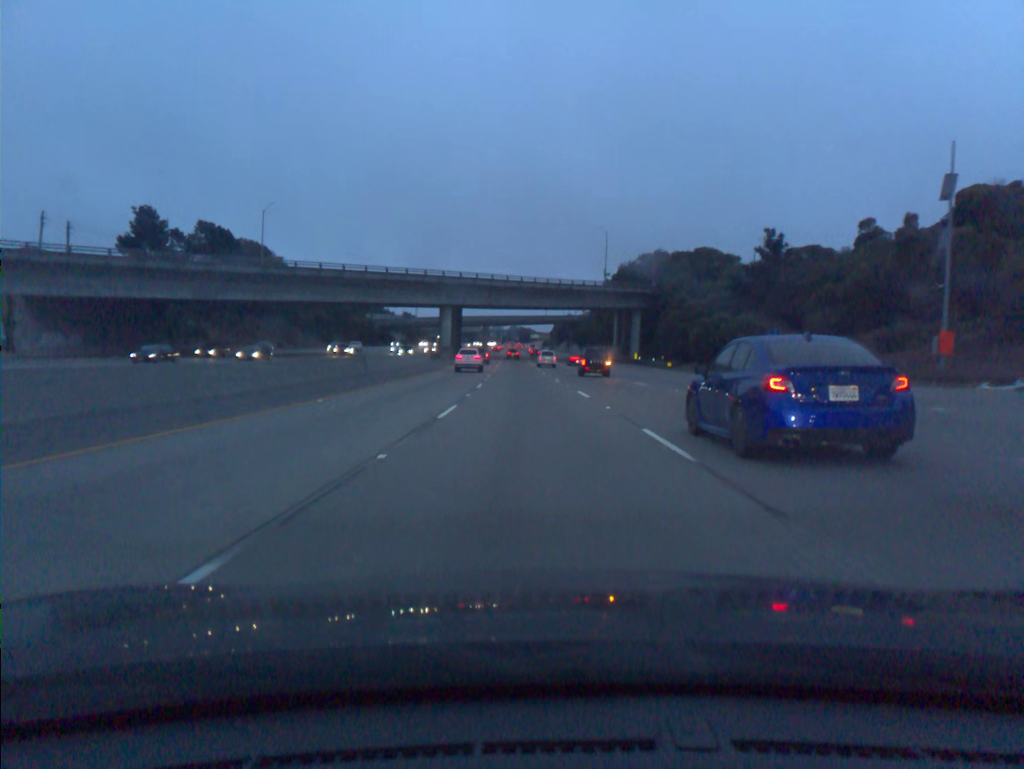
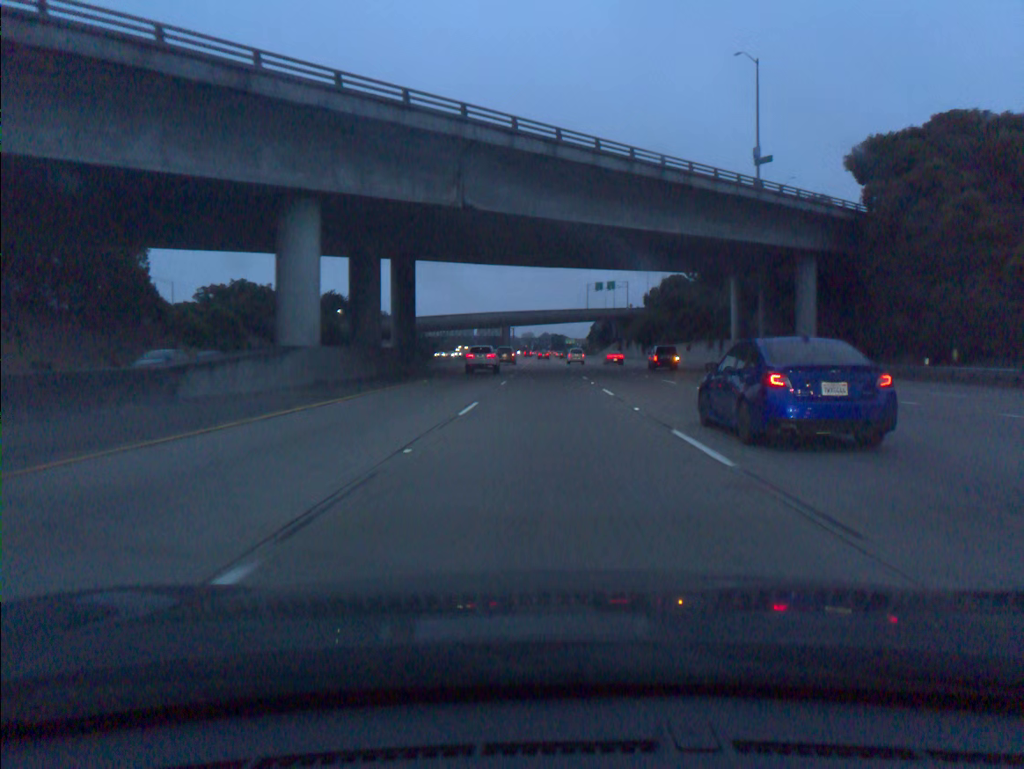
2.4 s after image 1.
(-2.4, +73.2) m; -3°
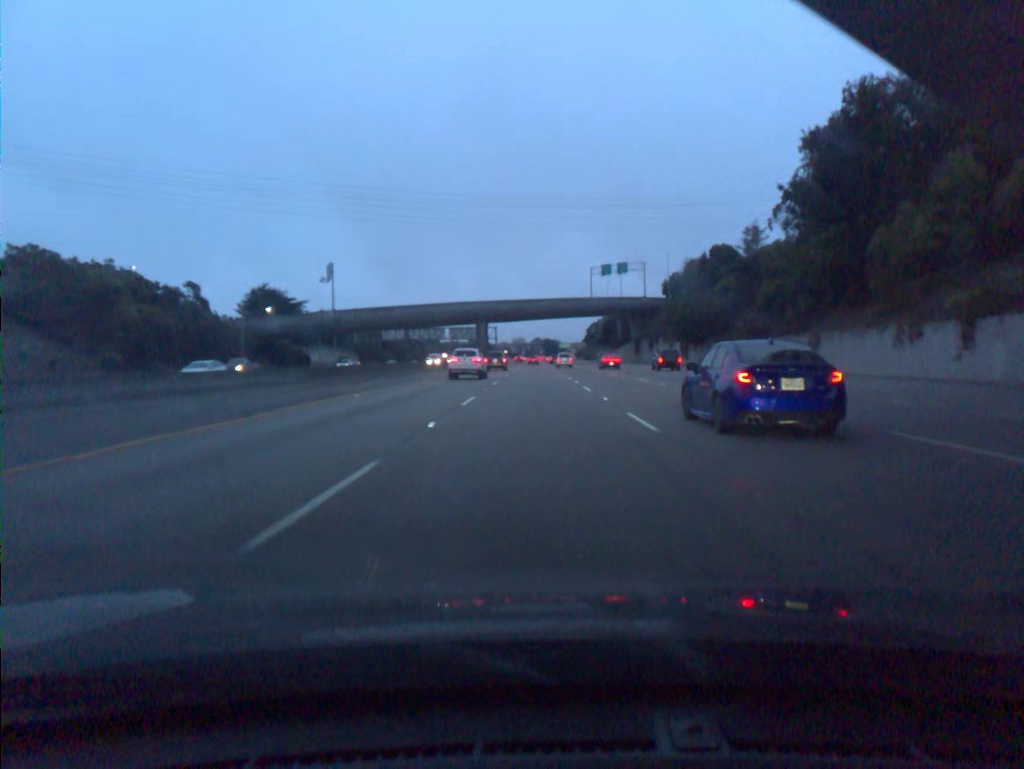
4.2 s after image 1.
(+0.4, +54.5) m; +1°
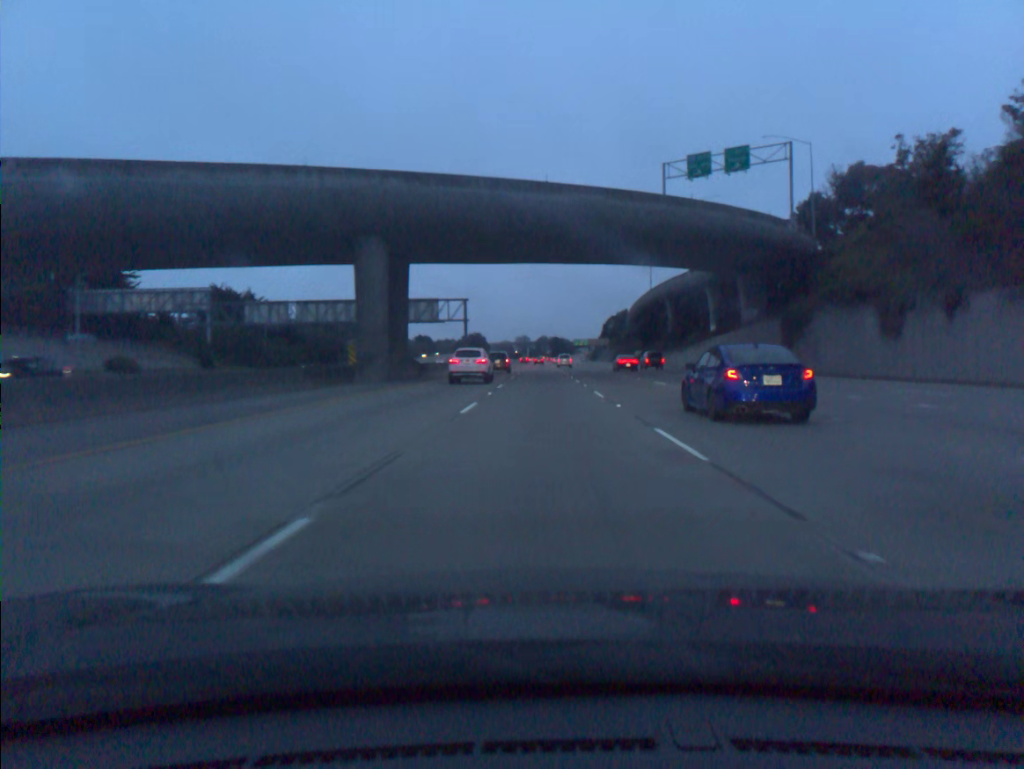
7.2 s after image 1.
(-0.8, +90.7) m; -1°
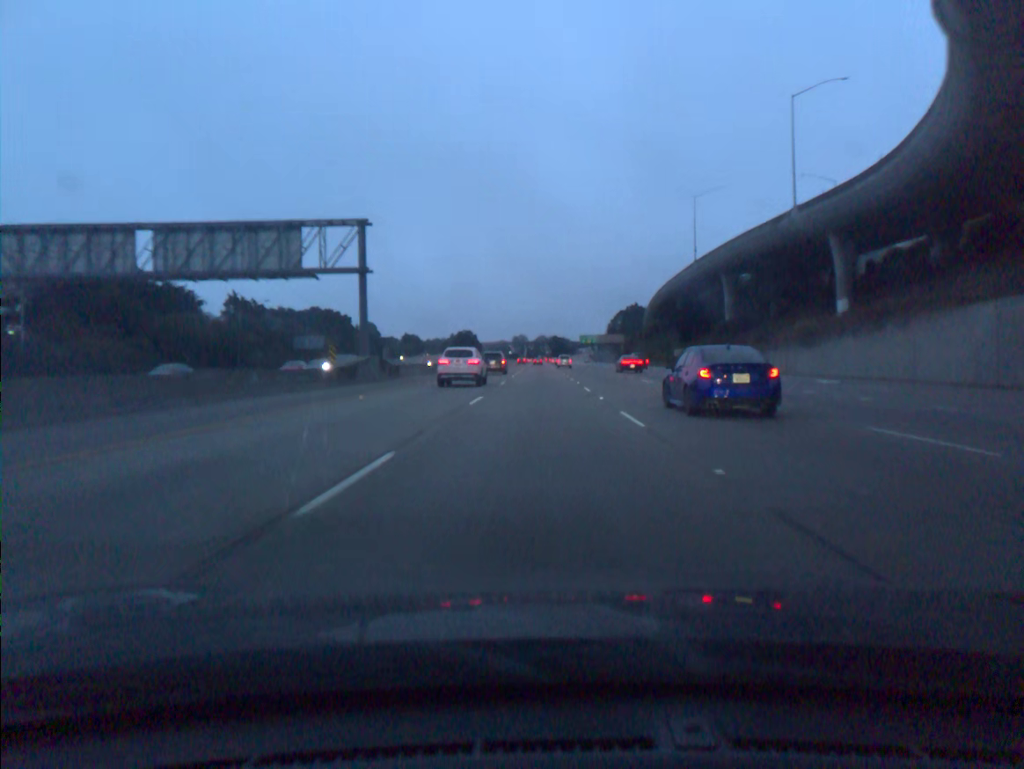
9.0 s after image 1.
(+0.1, +54.7) m; 0°
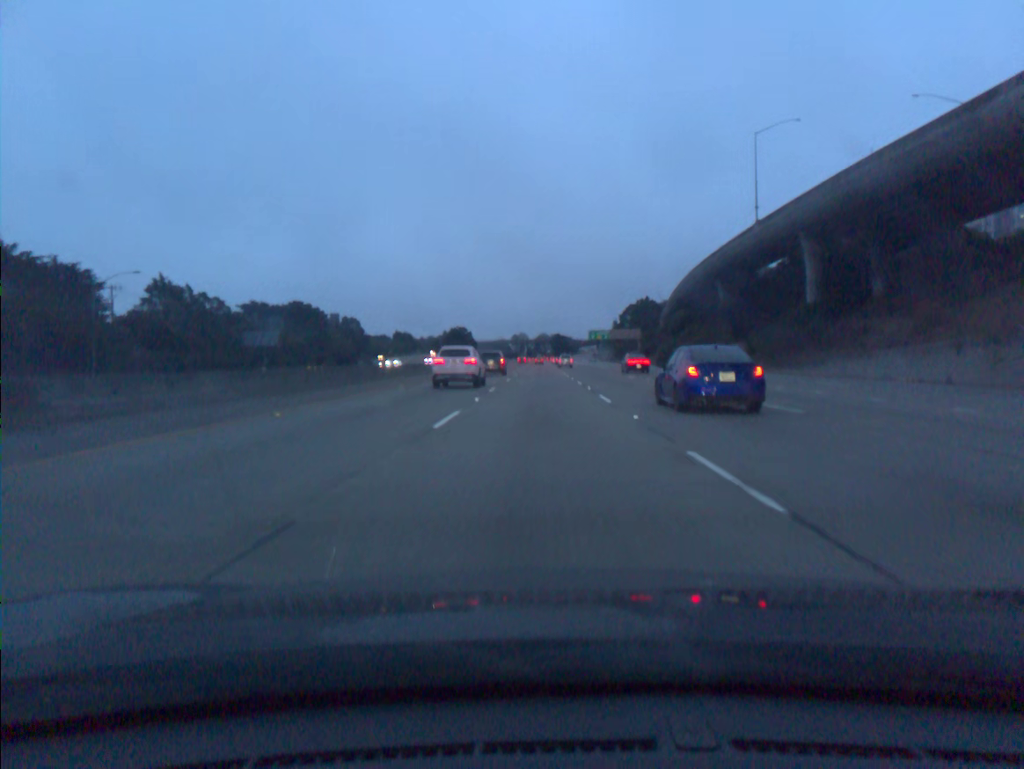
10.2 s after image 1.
(-0.1, +36.6) m; 0°
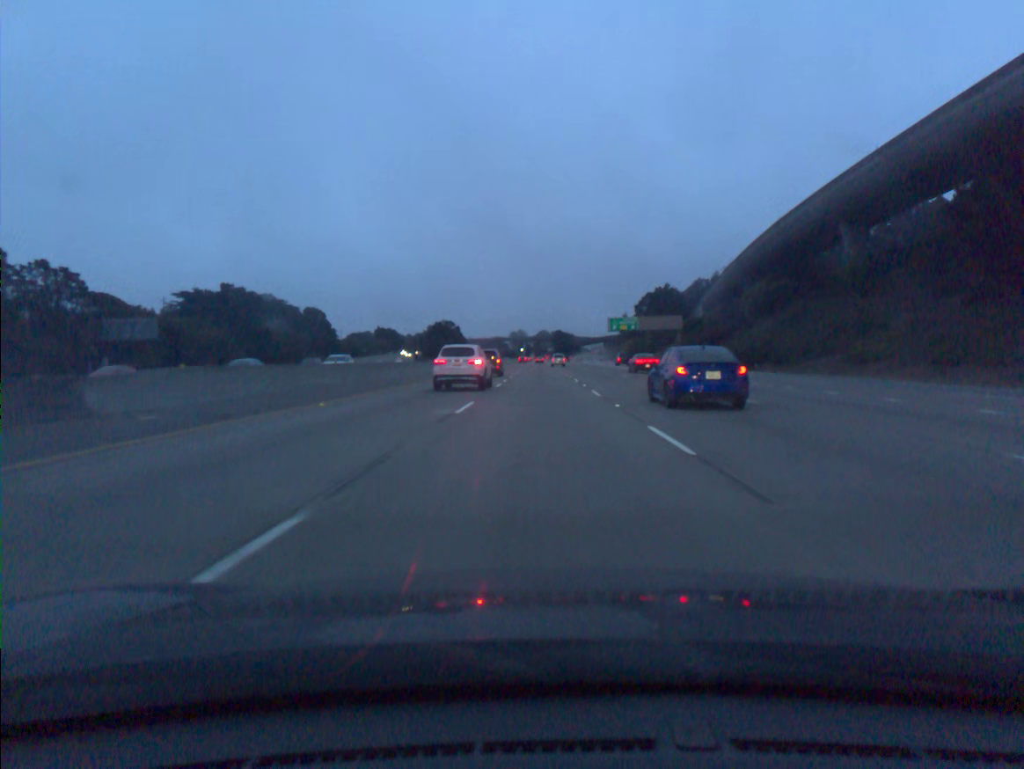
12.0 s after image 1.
(0.0, +54.9) m; 0°
